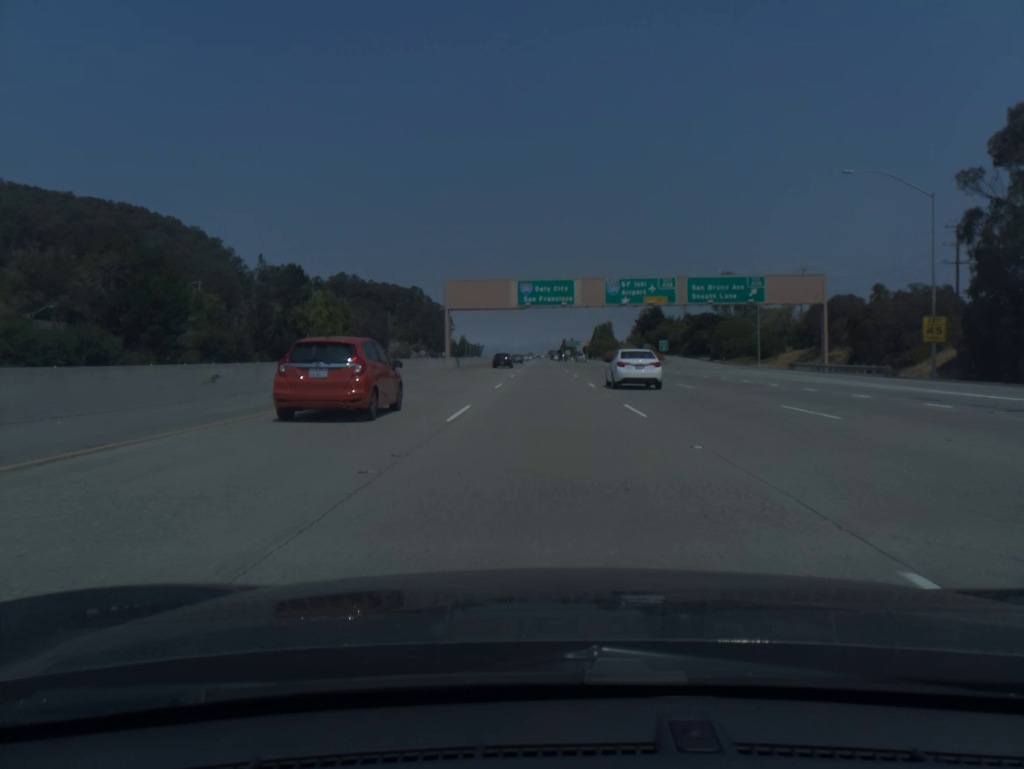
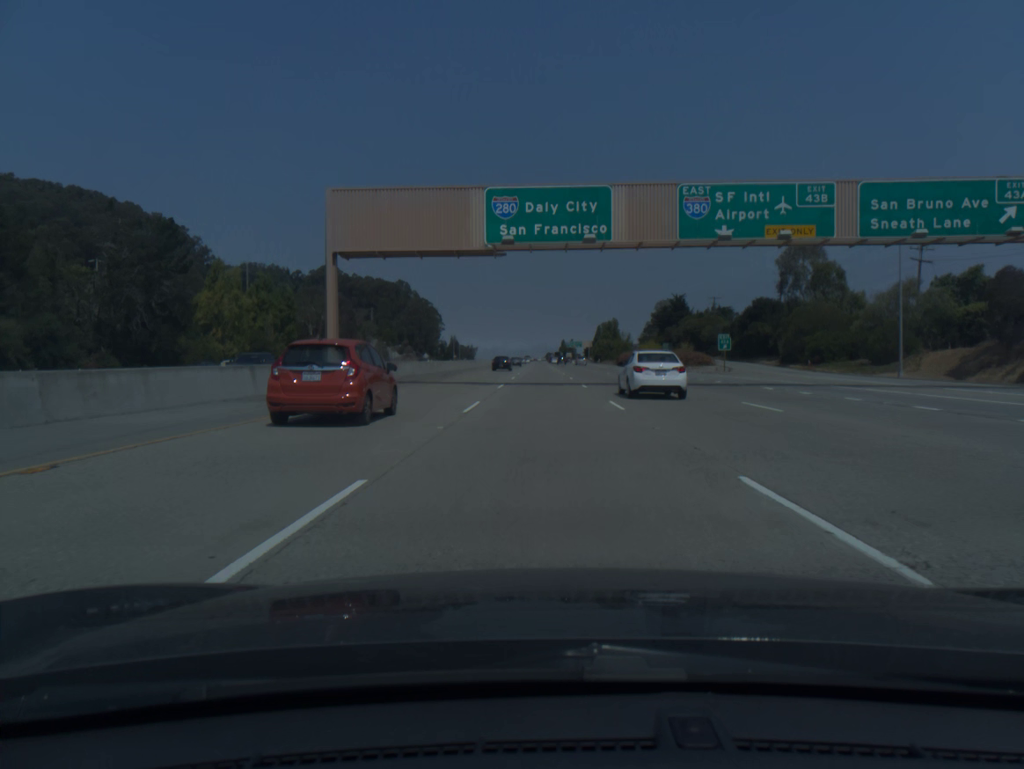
(+0.1, +40.3) m; 0°
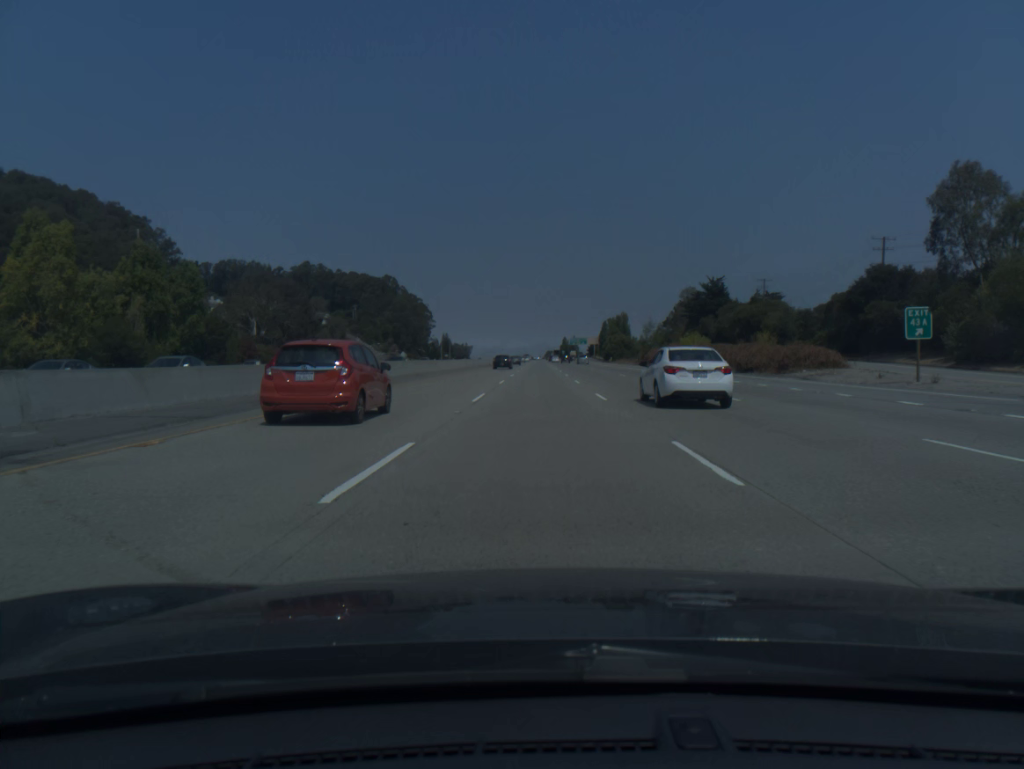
(+0.1, +40.4) m; 0°
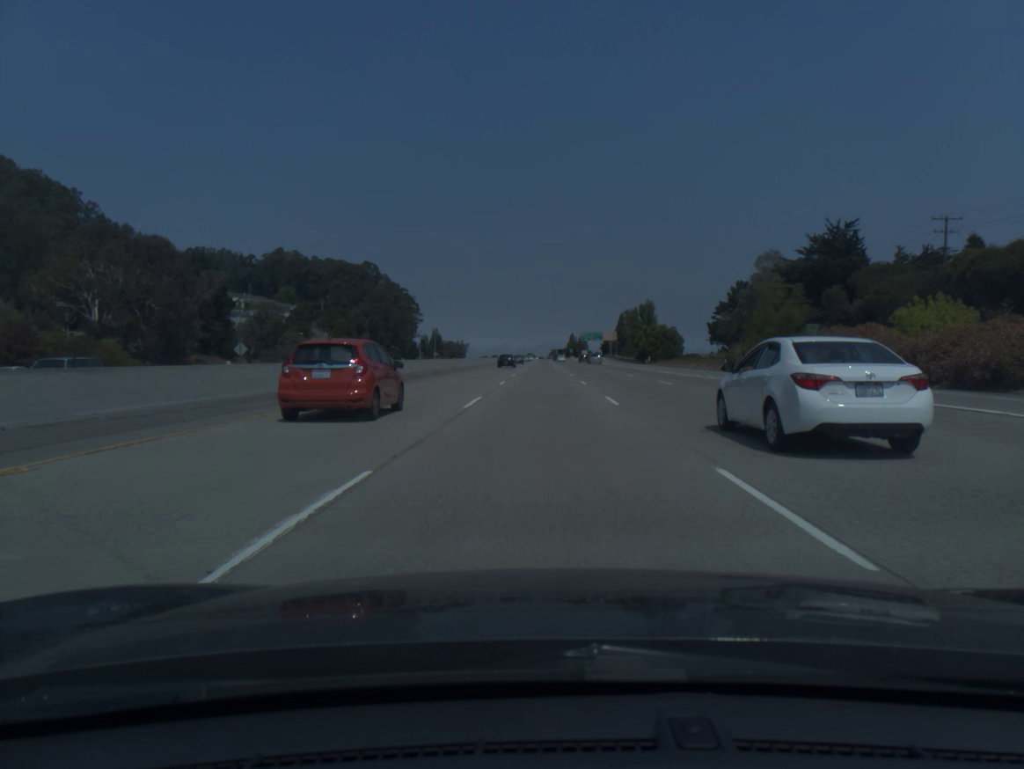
(-0.2, +61.0) m; 0°
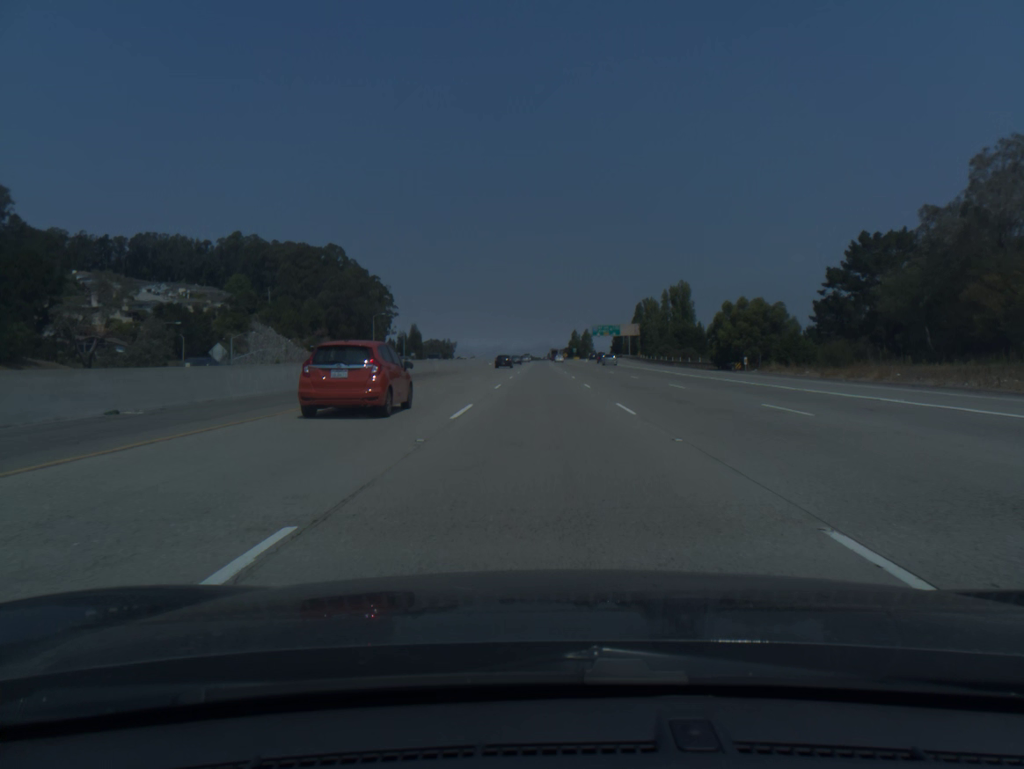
(+0.1, +61.2) m; 0°
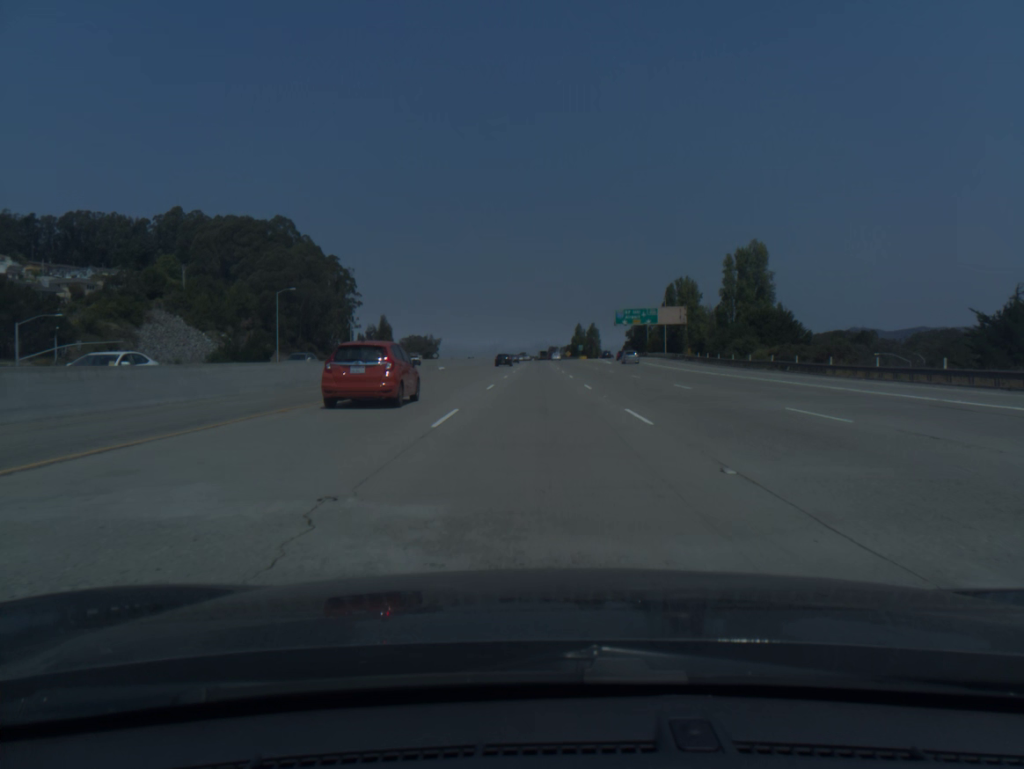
(-0.1, +61.4) m; 0°
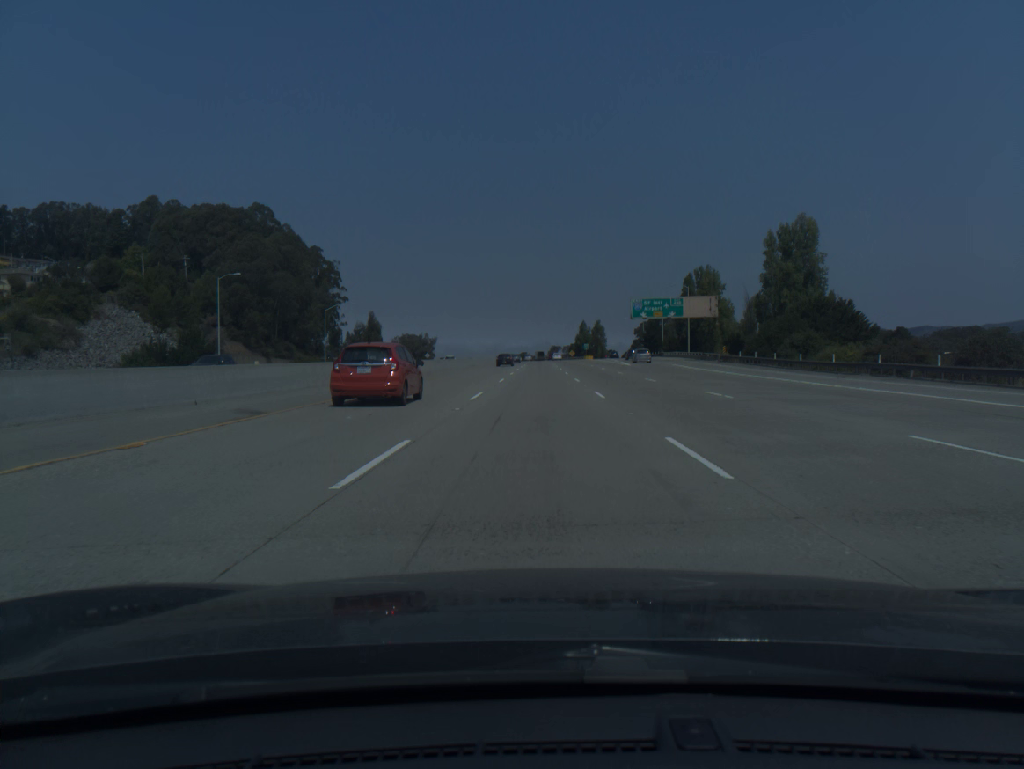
(0.0, +20.5) m; 0°
